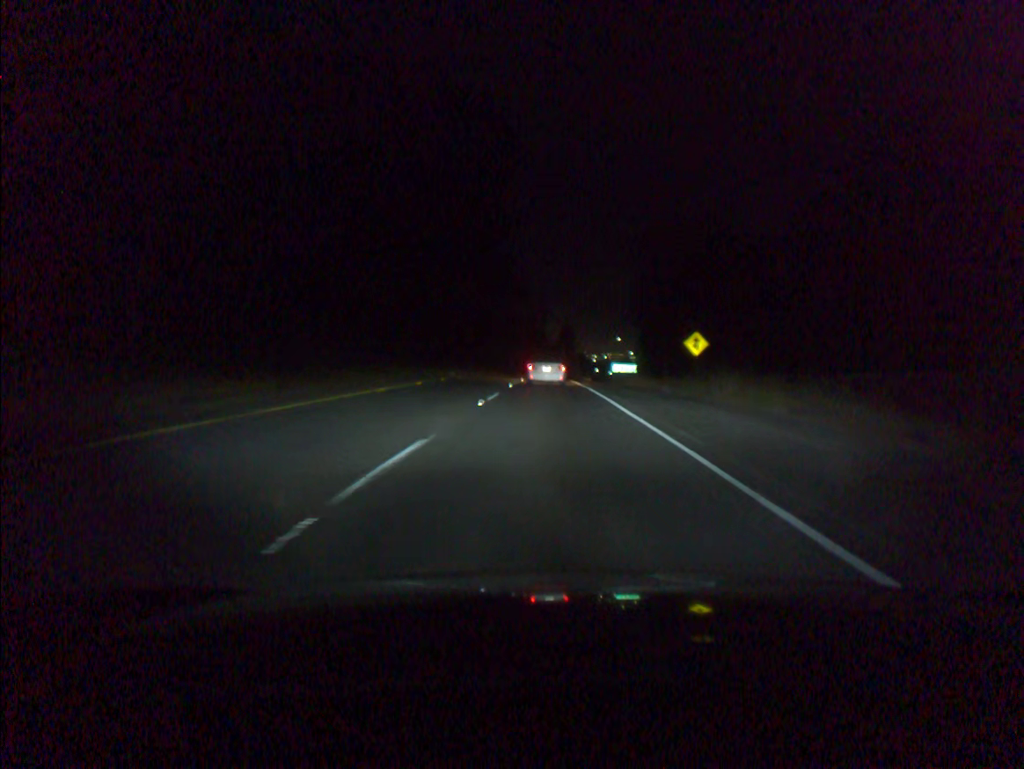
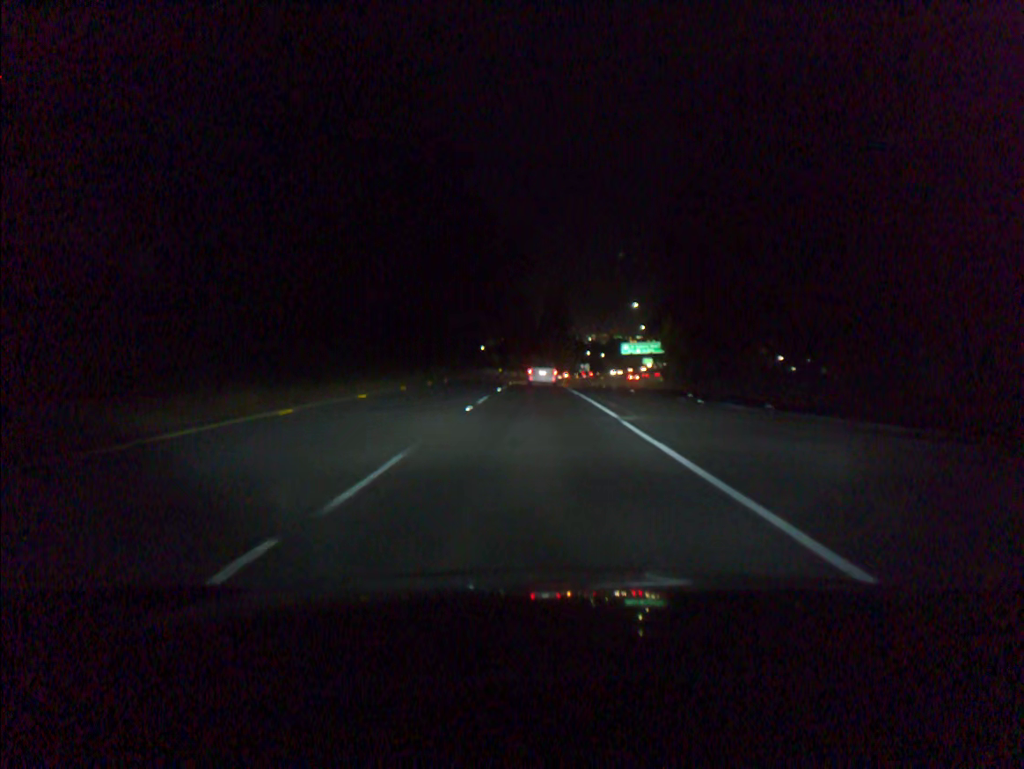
(+0.8, +59.8) m; +1°
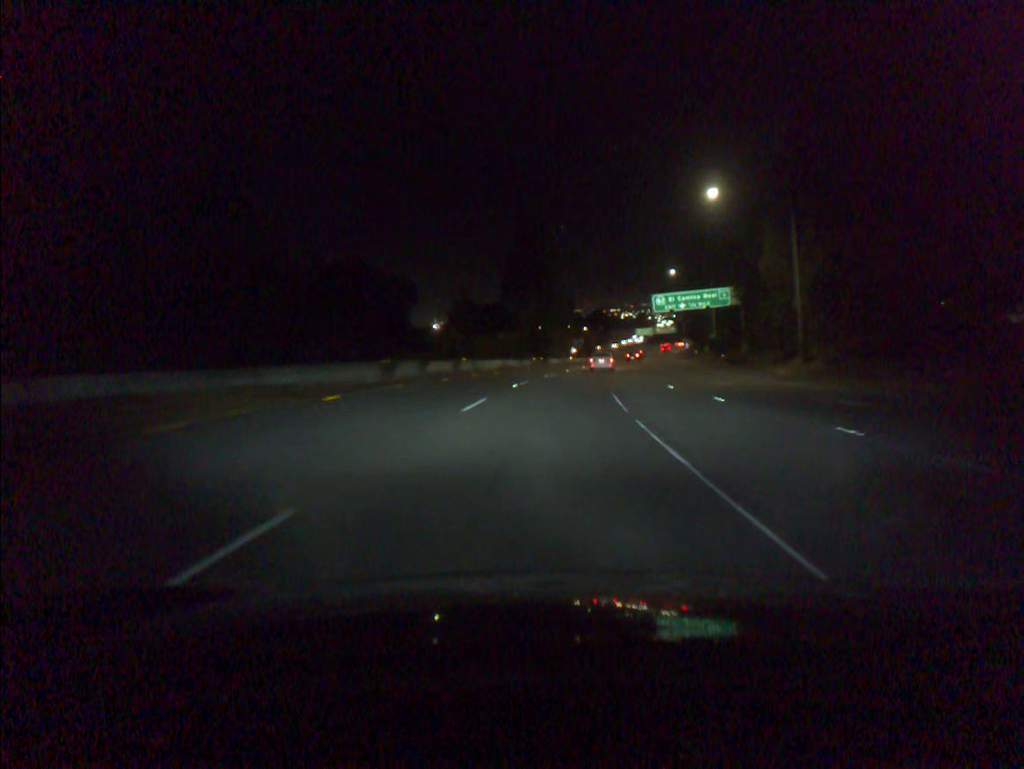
(+0.3, +65.2) m; +2°
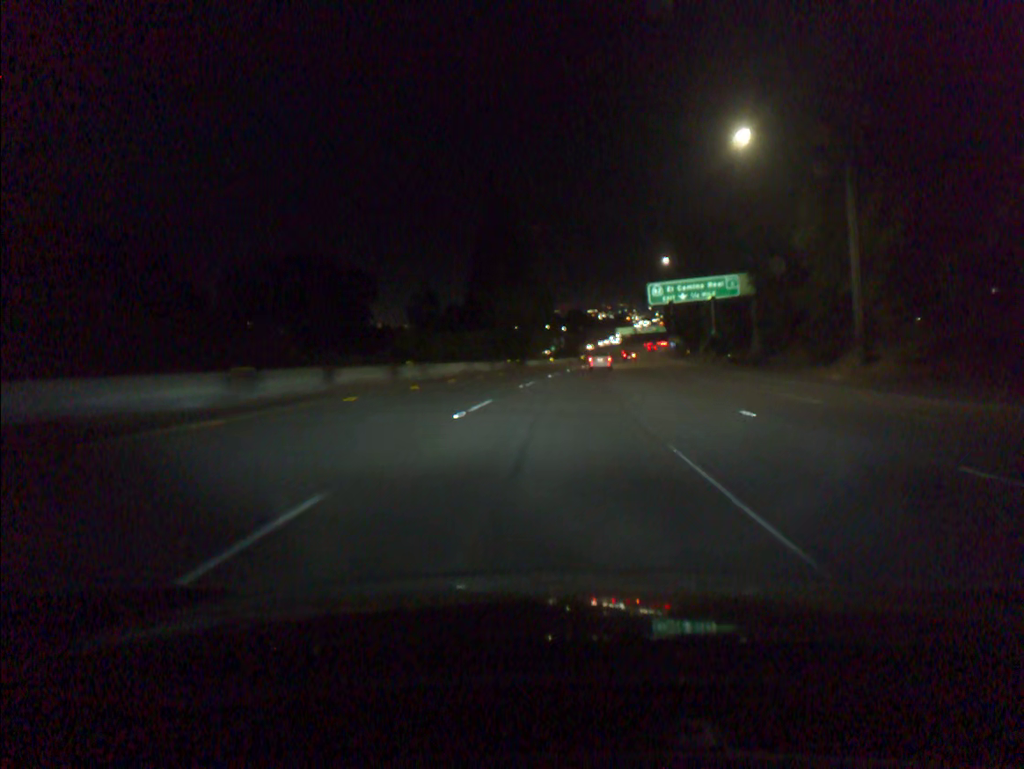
(+0.2, +13.7) m; +2°
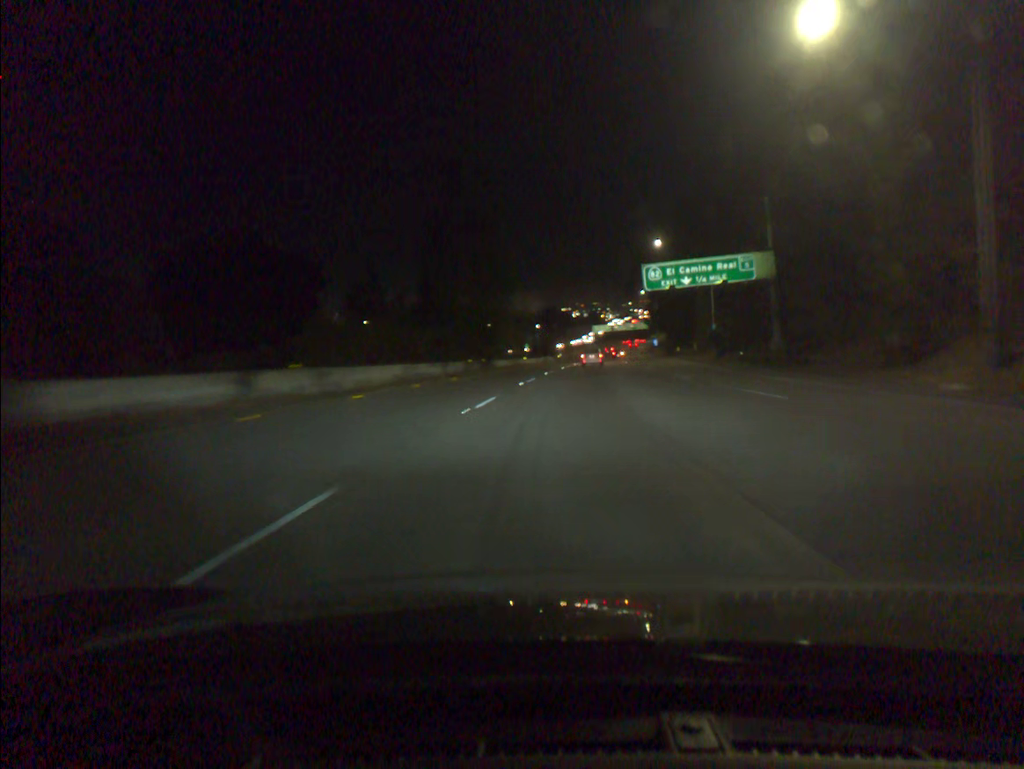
(+0.2, +13.9) m; +2°
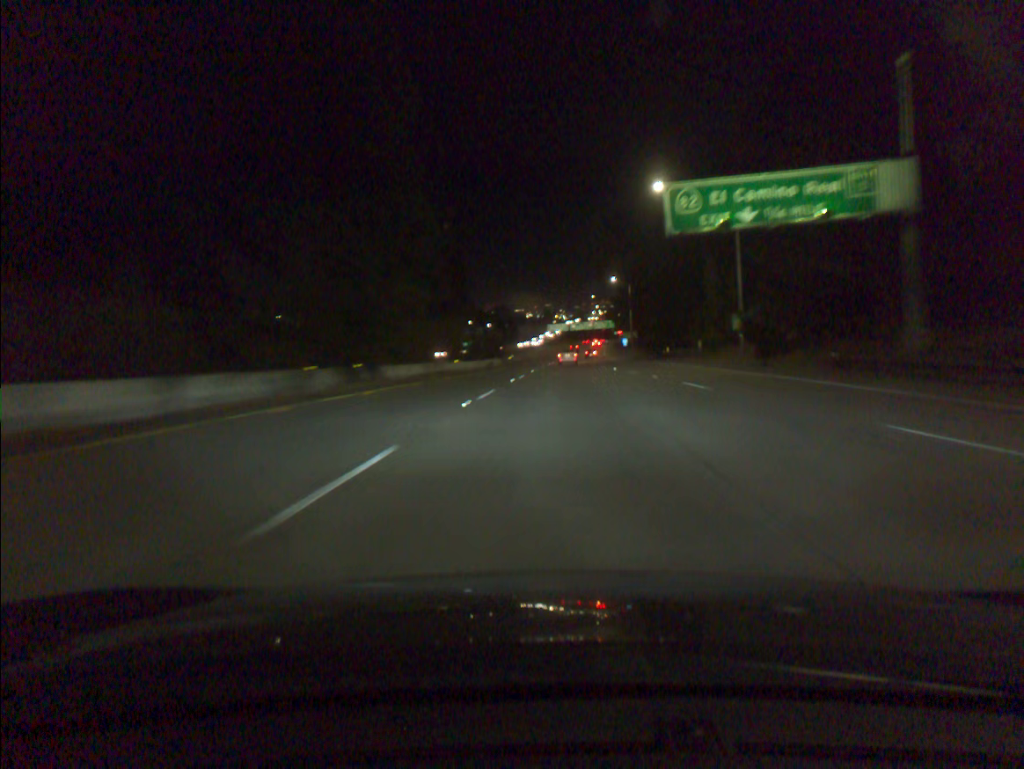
(+0.9, +28.2) m; +3°
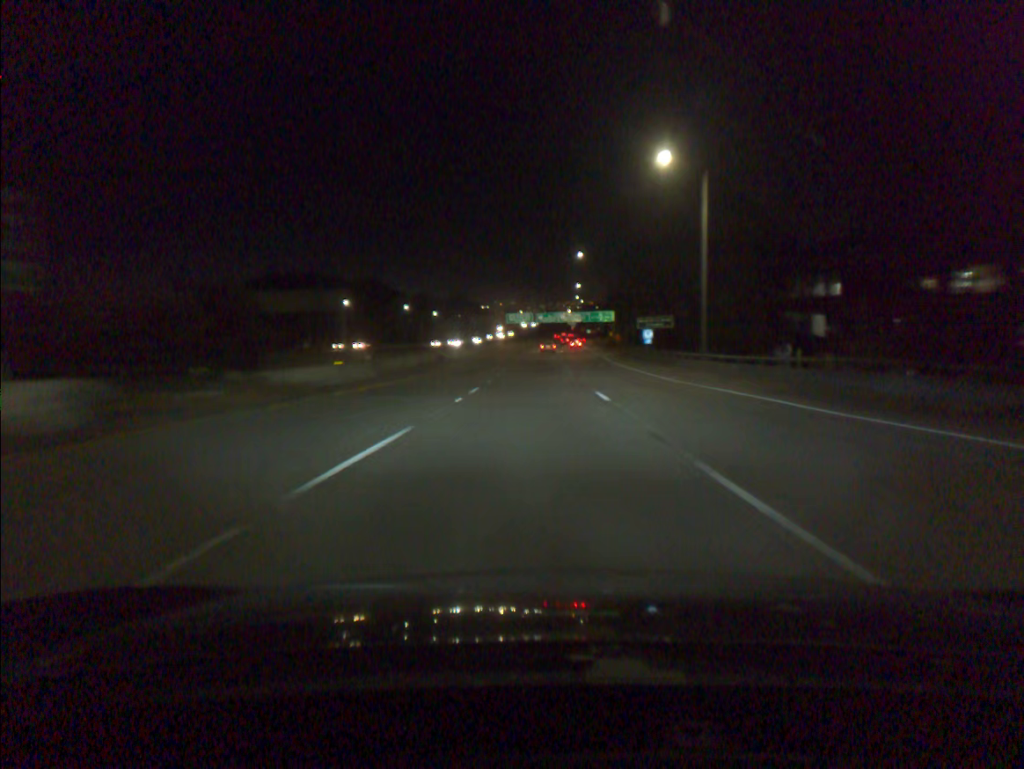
(+2.4, +73.2) m; +3°
